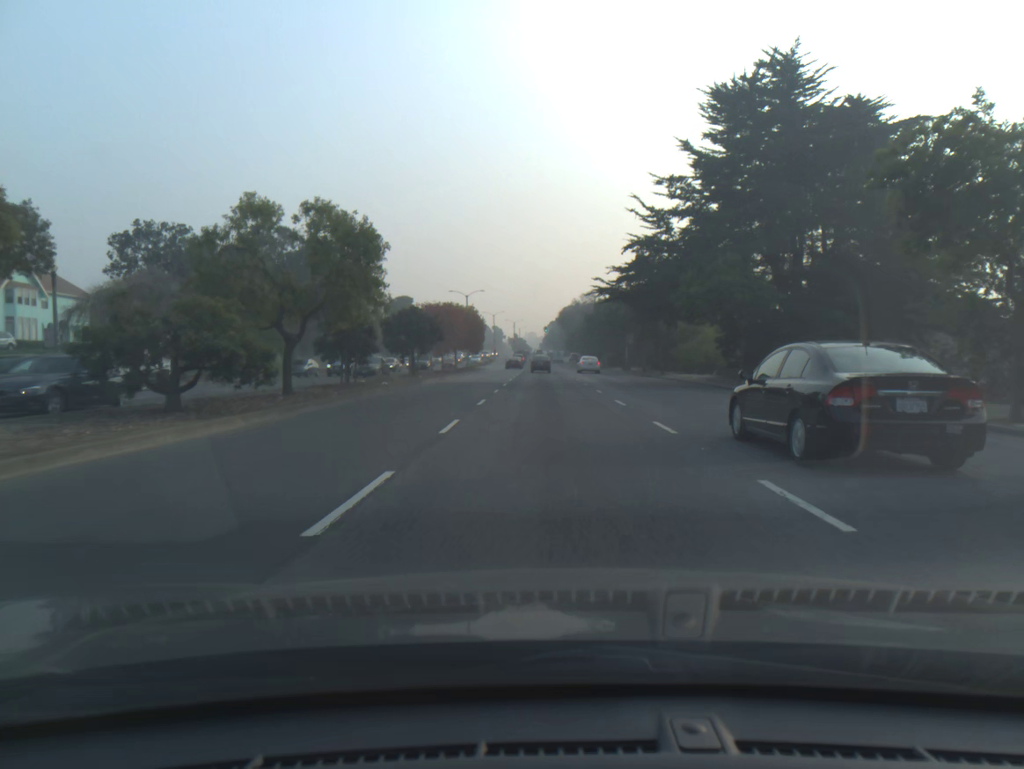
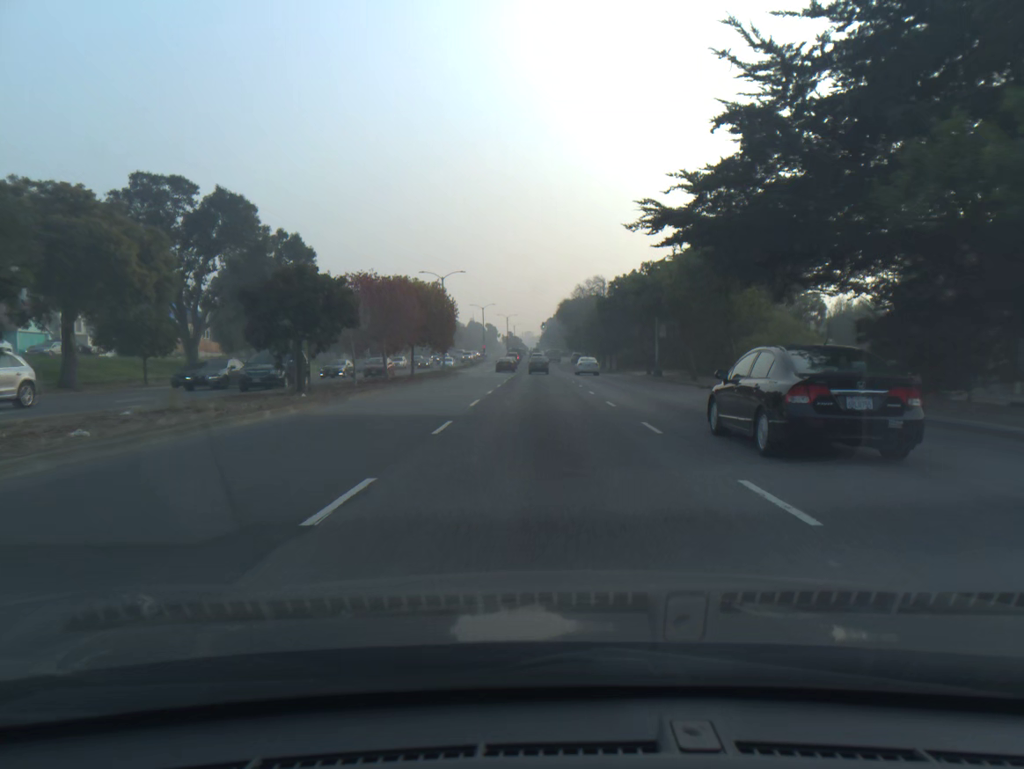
(0.0, +21.2) m; 0°
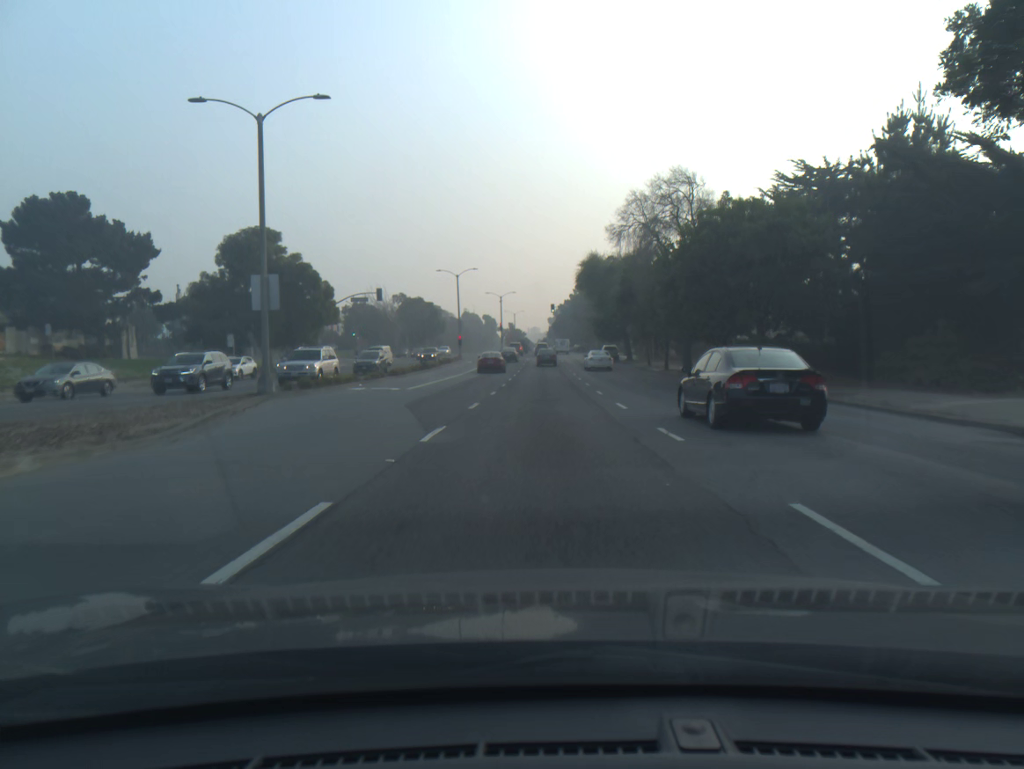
(-0.3, +51.7) m; 0°
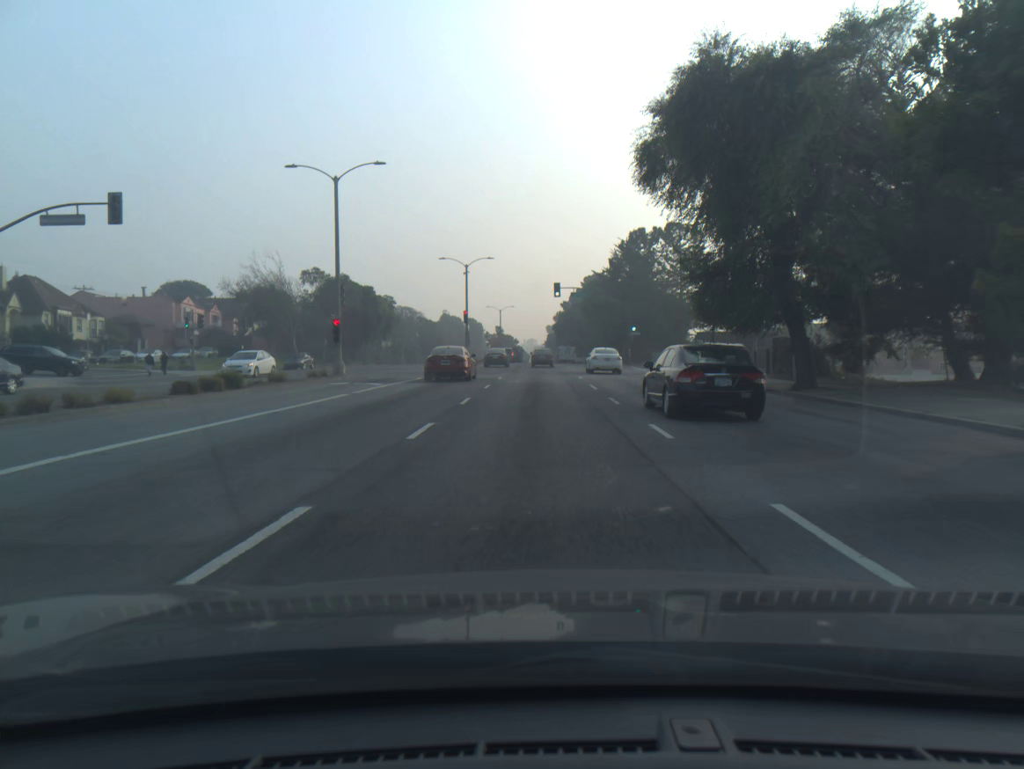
(+0.1, +50.9) m; 0°
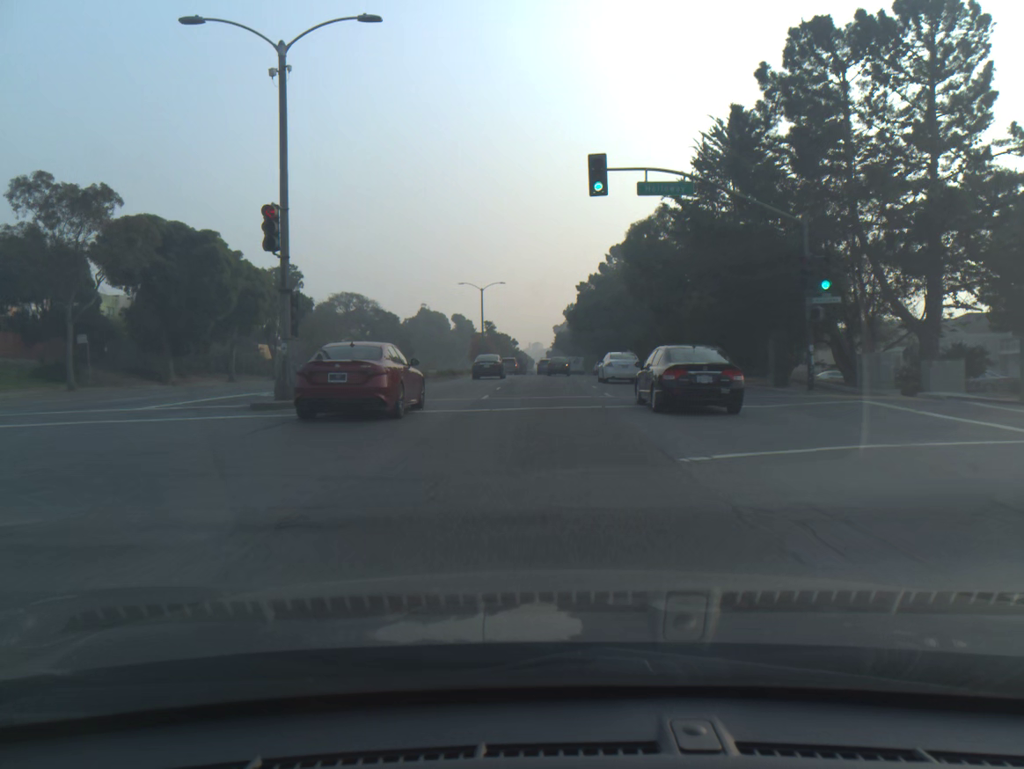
(-0.2, +48.3) m; 0°
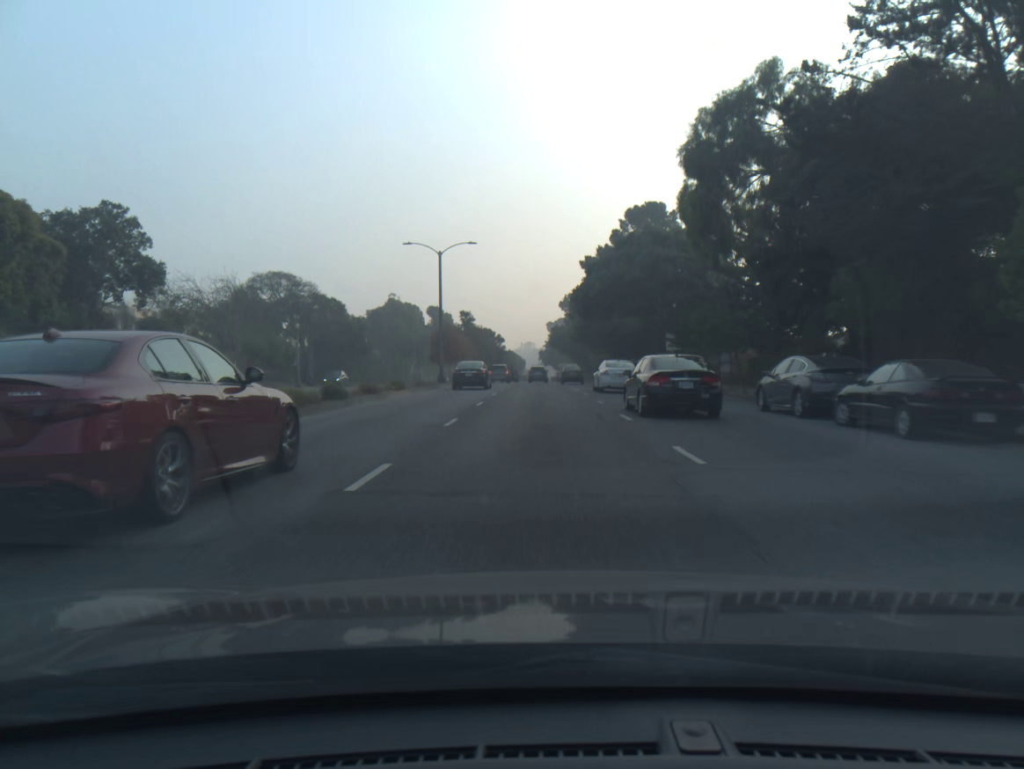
(+0.1, +27.3) m; 0°
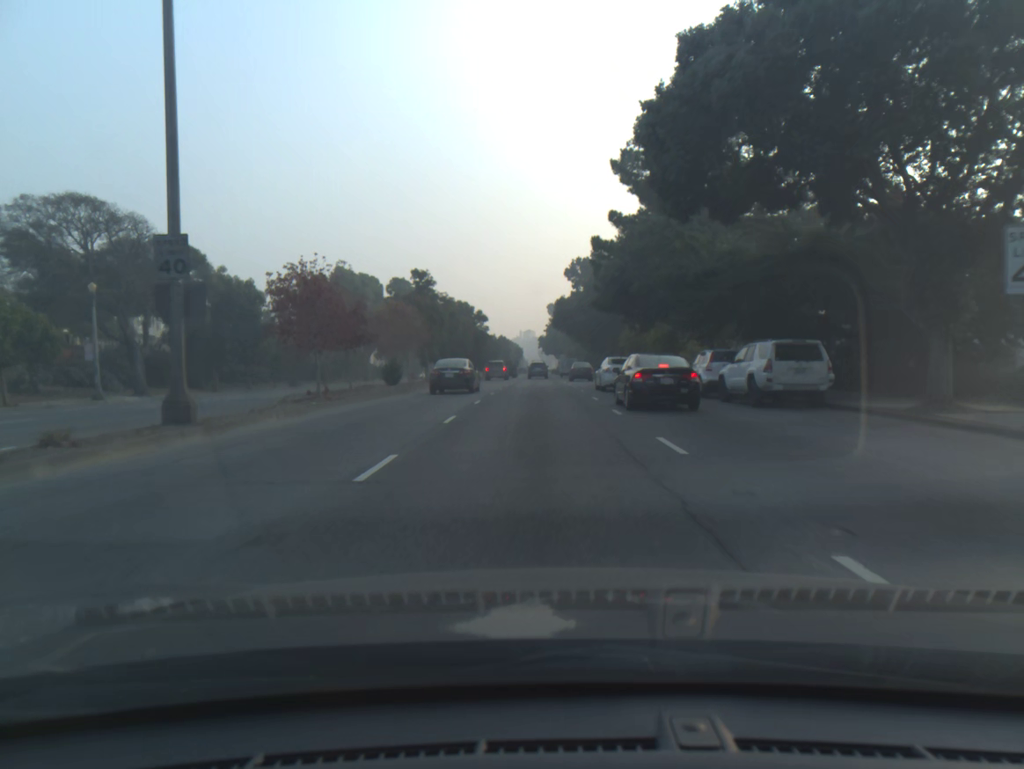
(0.0, +35.9) m; 0°
